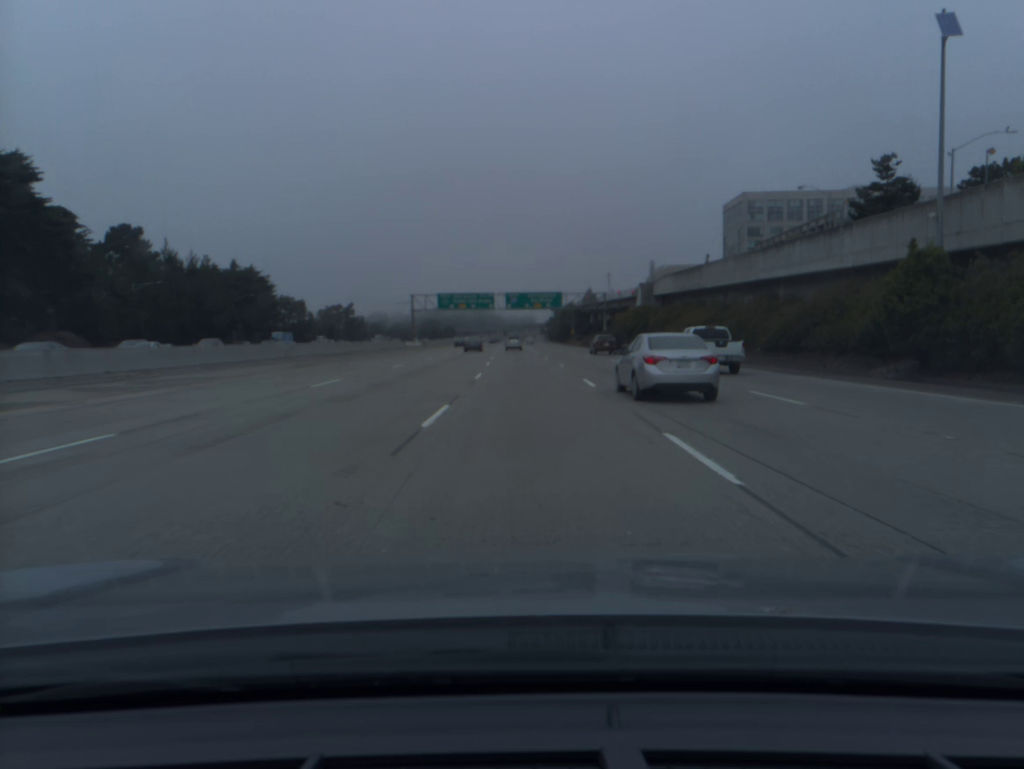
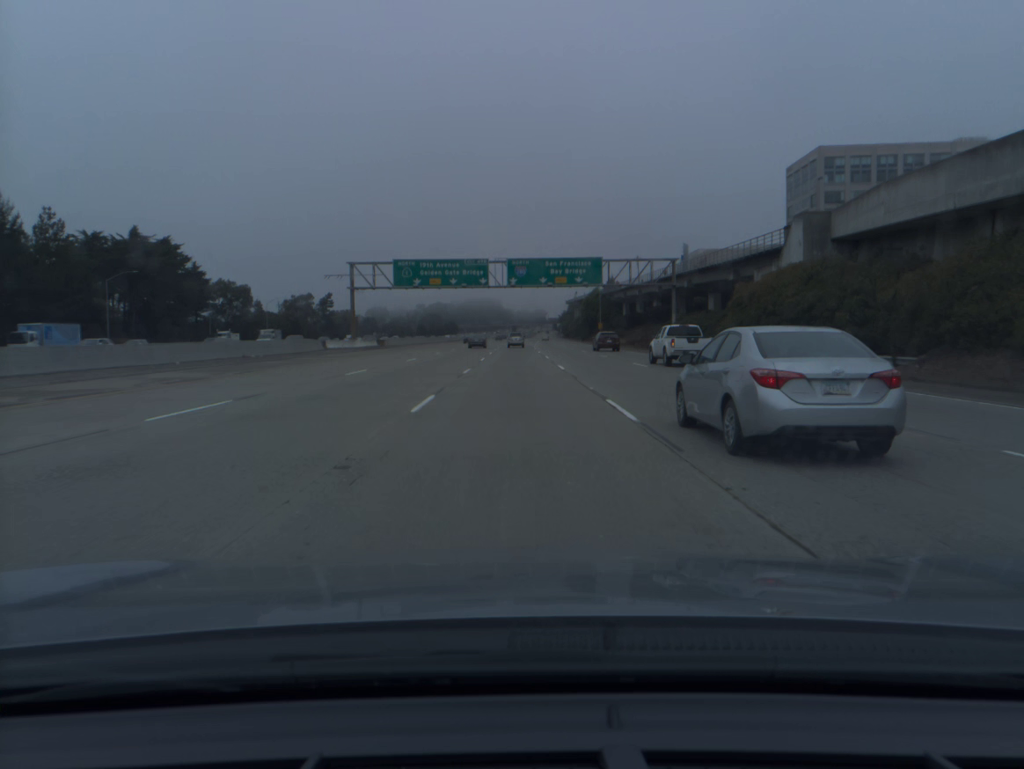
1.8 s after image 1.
(-0.2, +53.0) m; -1°
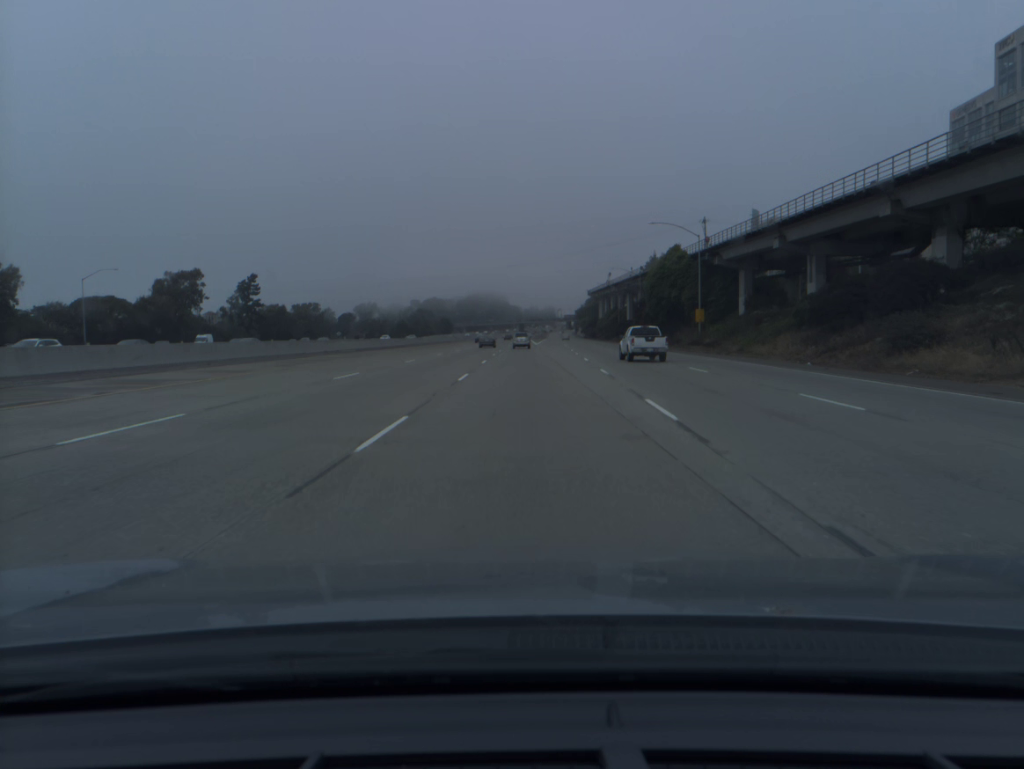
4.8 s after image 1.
(-0.6, +90.1) m; 0°
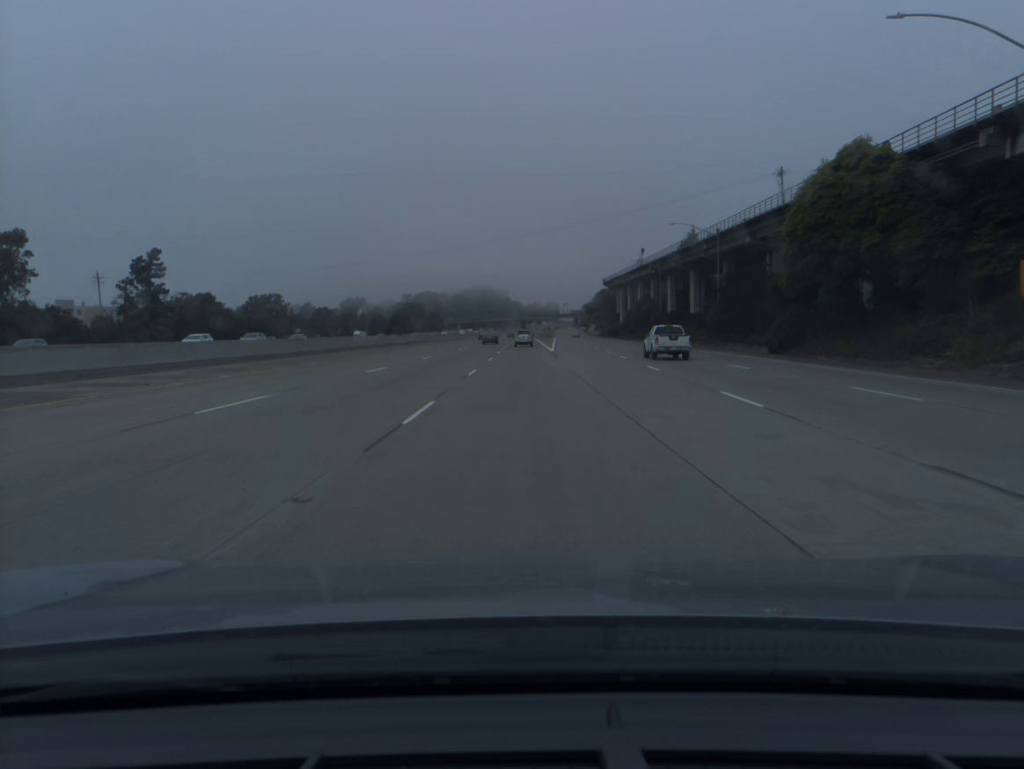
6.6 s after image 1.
(-0.1, +54.5) m; 0°
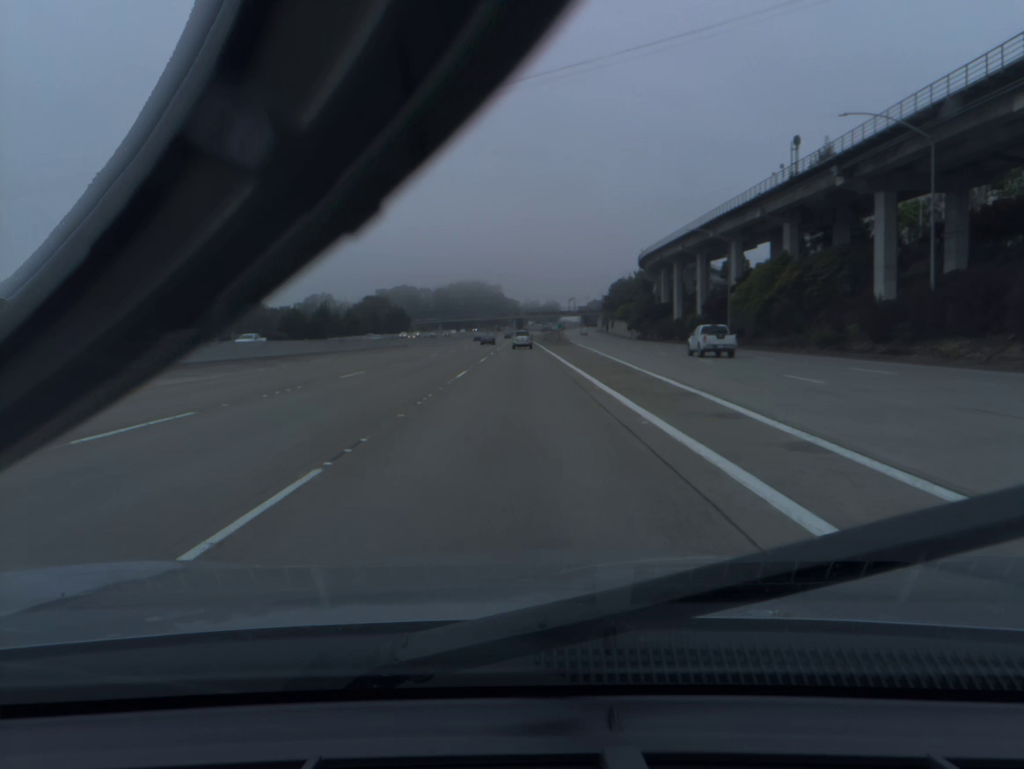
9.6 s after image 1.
(+0.3, +90.7) m; 0°
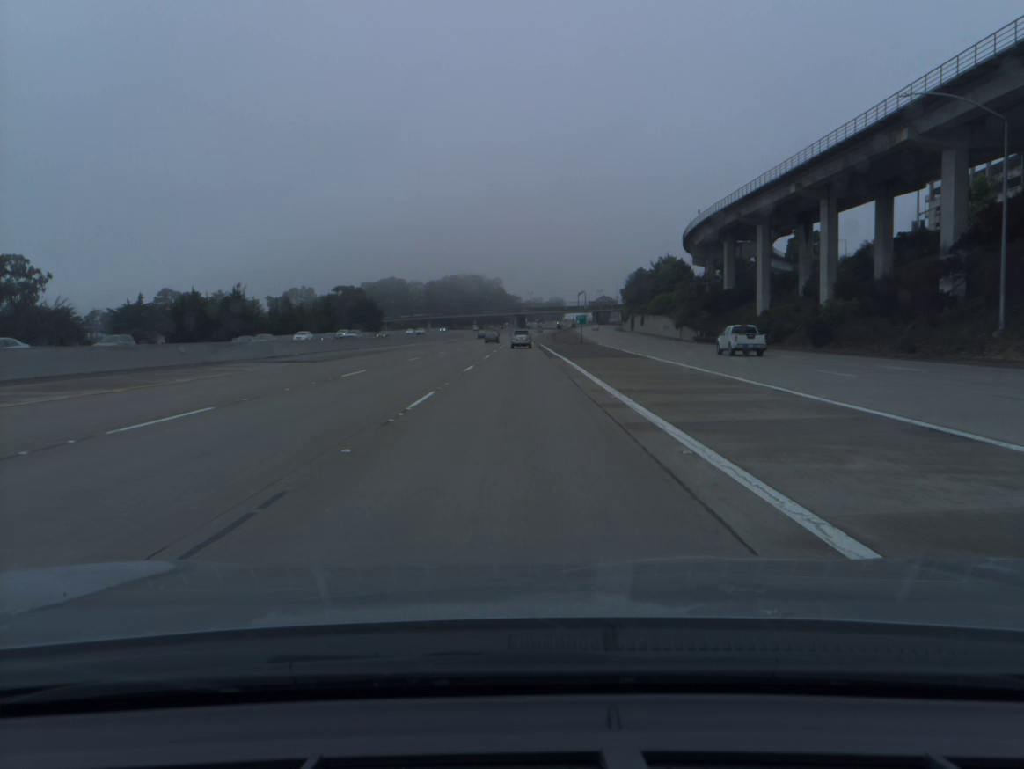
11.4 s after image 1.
(0.0, +53.8) m; 0°
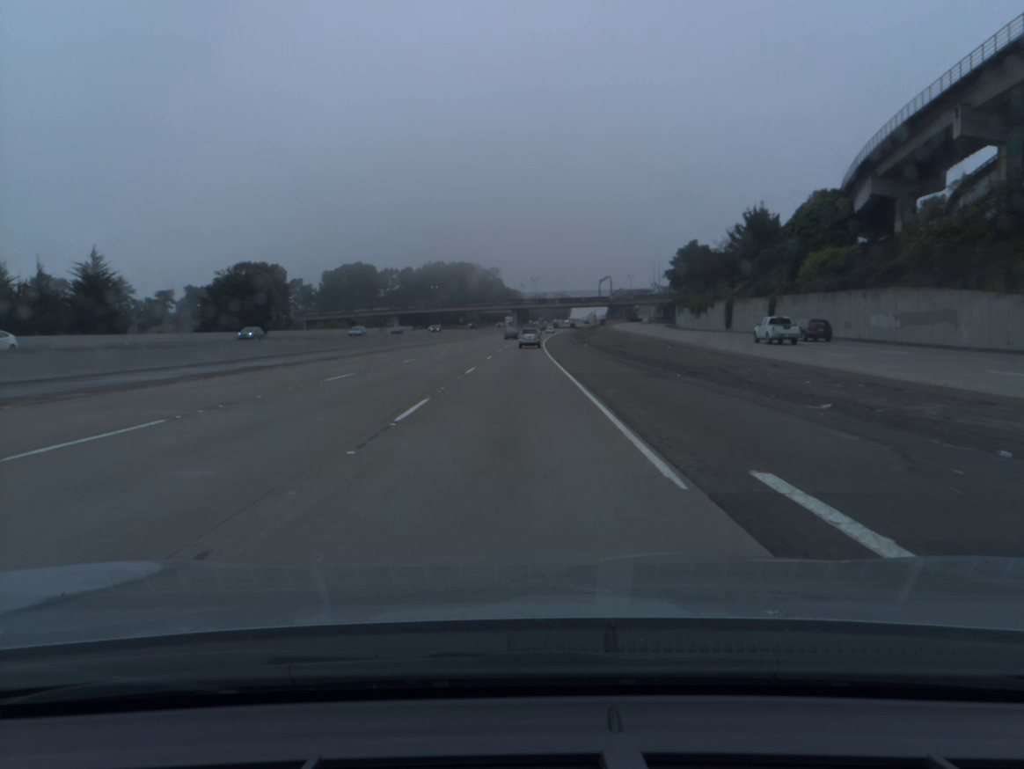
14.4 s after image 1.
(0.0, +89.6) m; 0°
